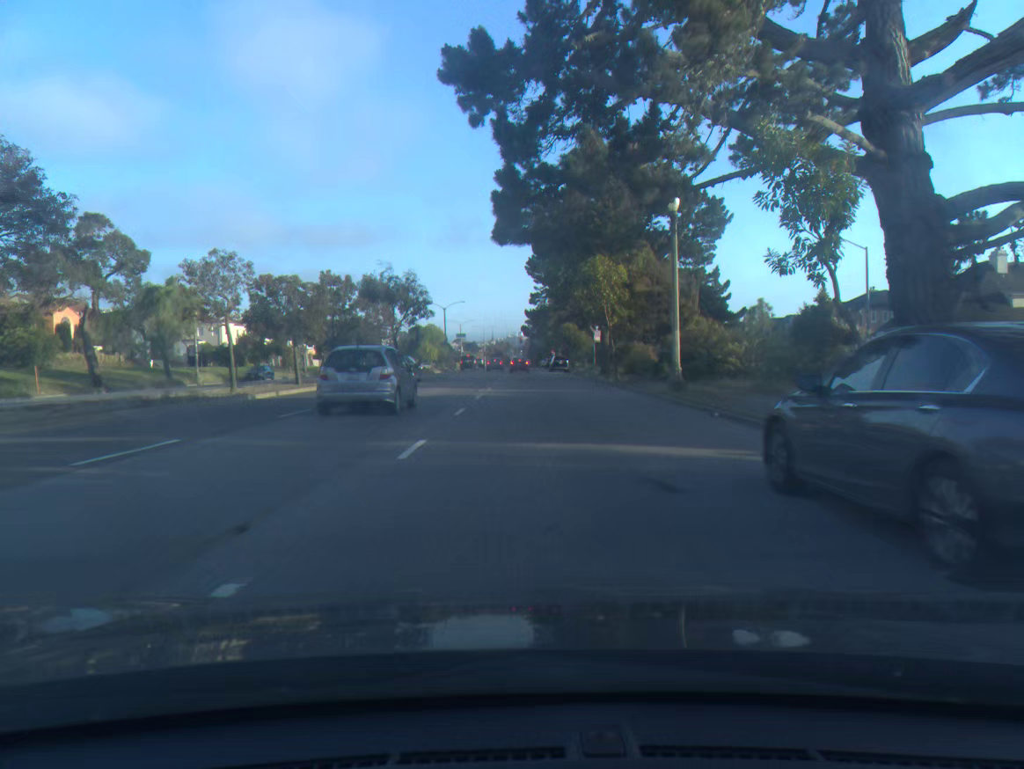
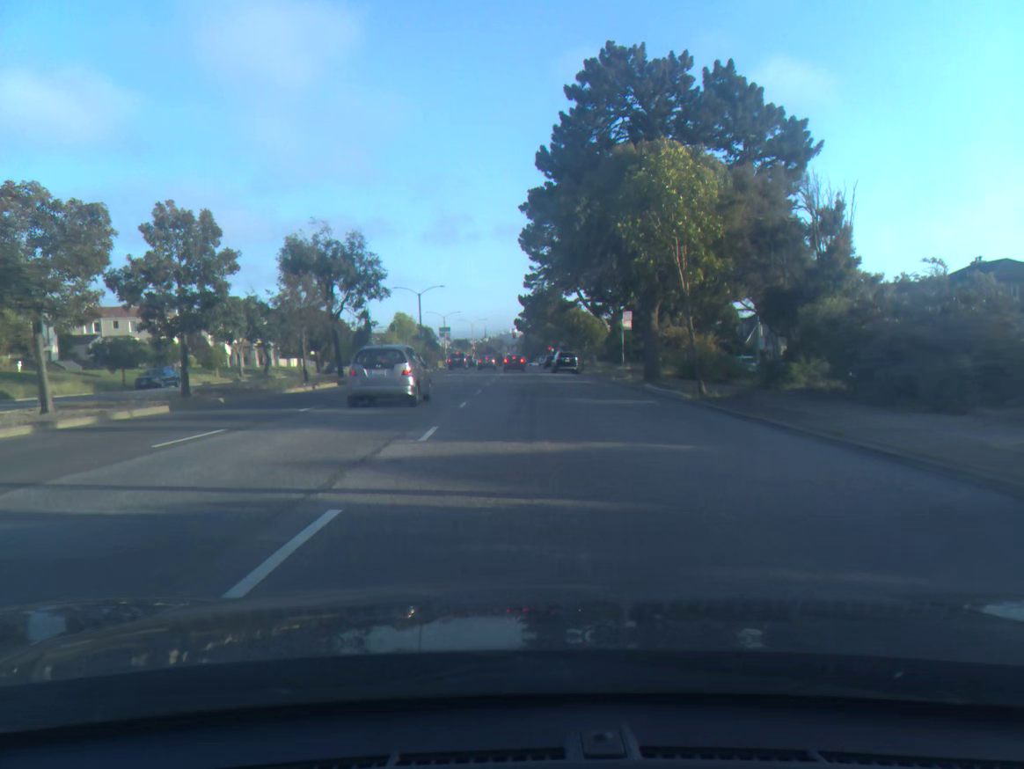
(+0.1, +20.0) m; 0°
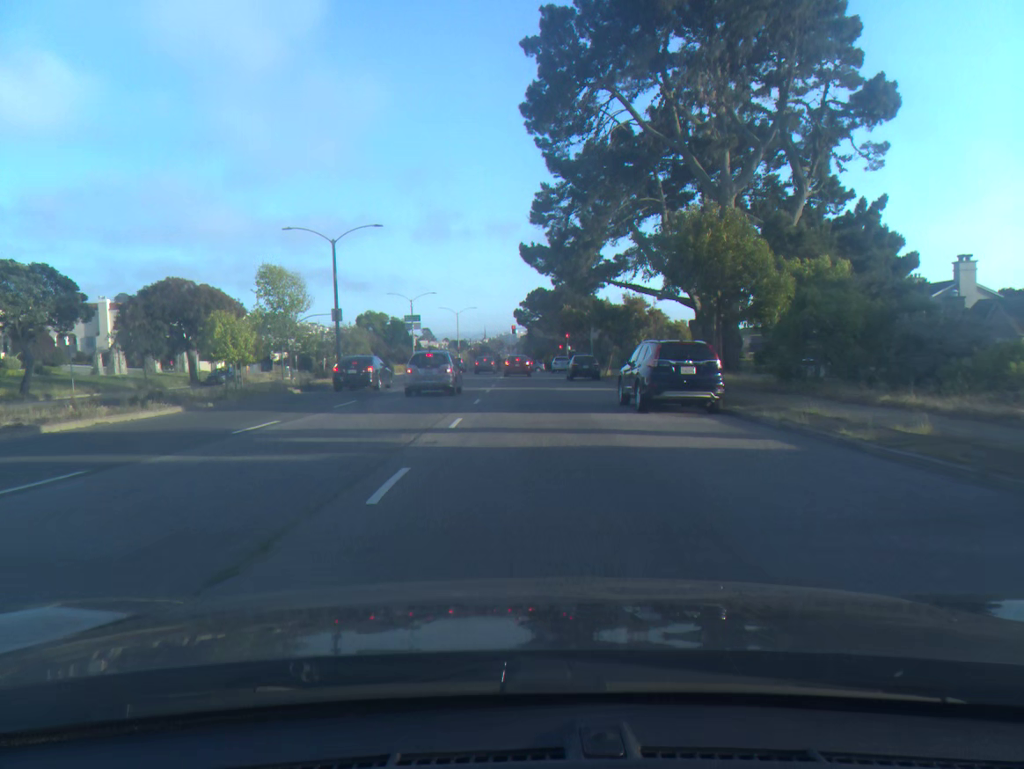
(-0.1, +41.3) m; 0°
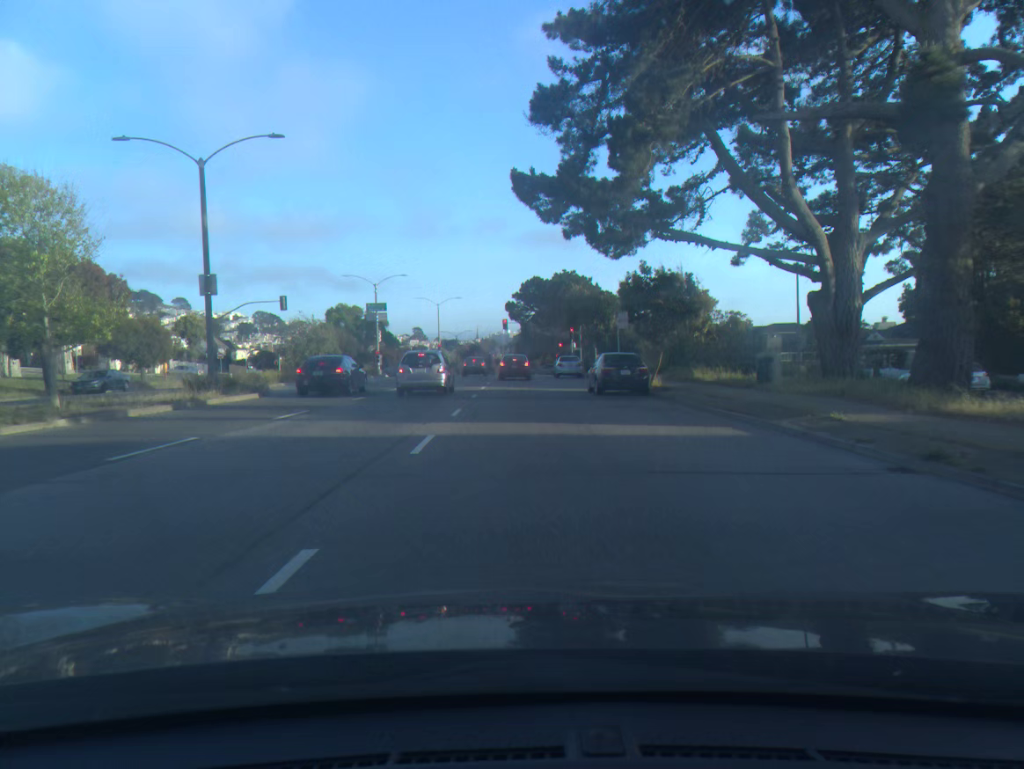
(+0.1, +18.9) m; +1°
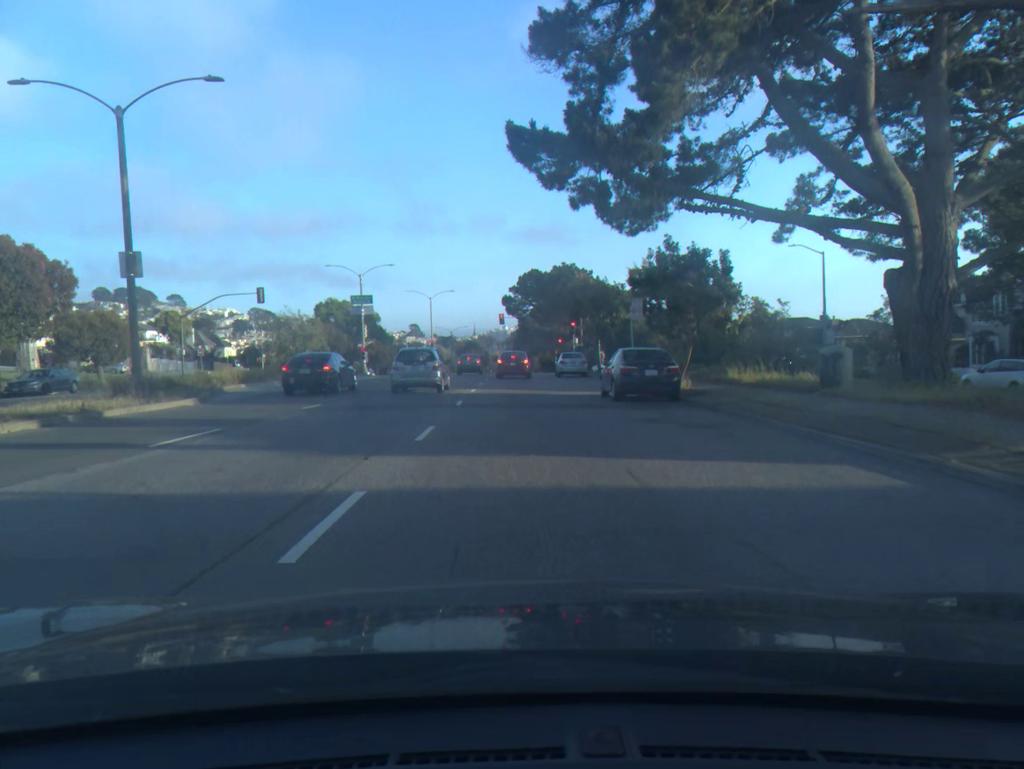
(0.0, +5.4) m; 0°
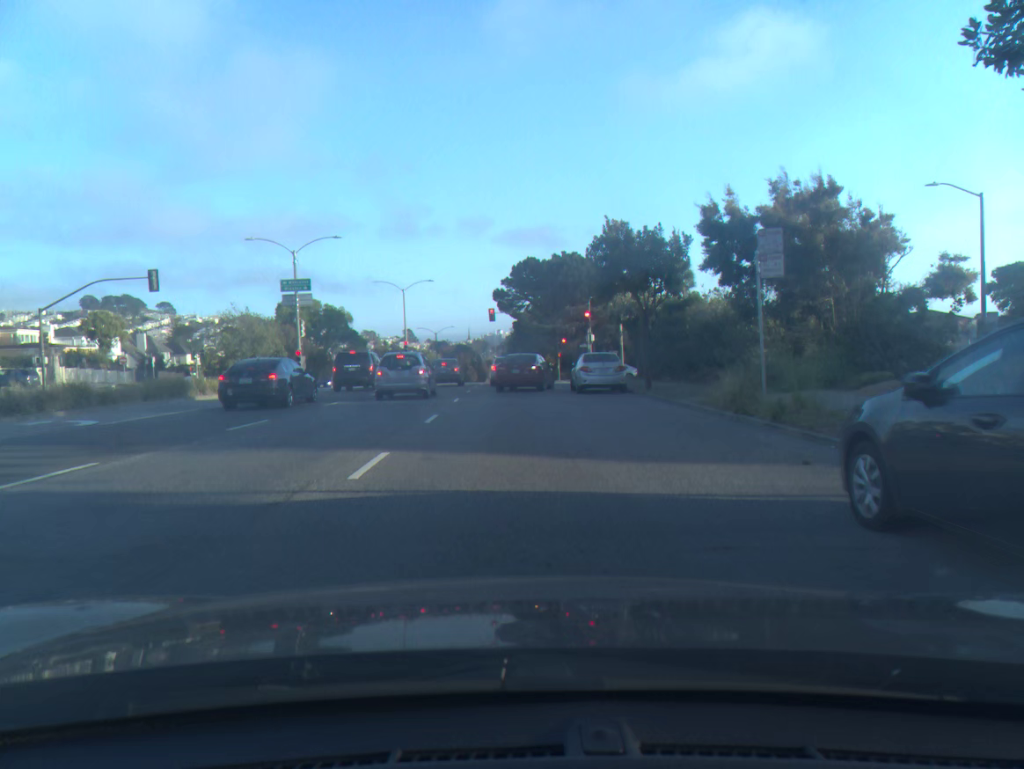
(0.0, +18.3) m; 0°
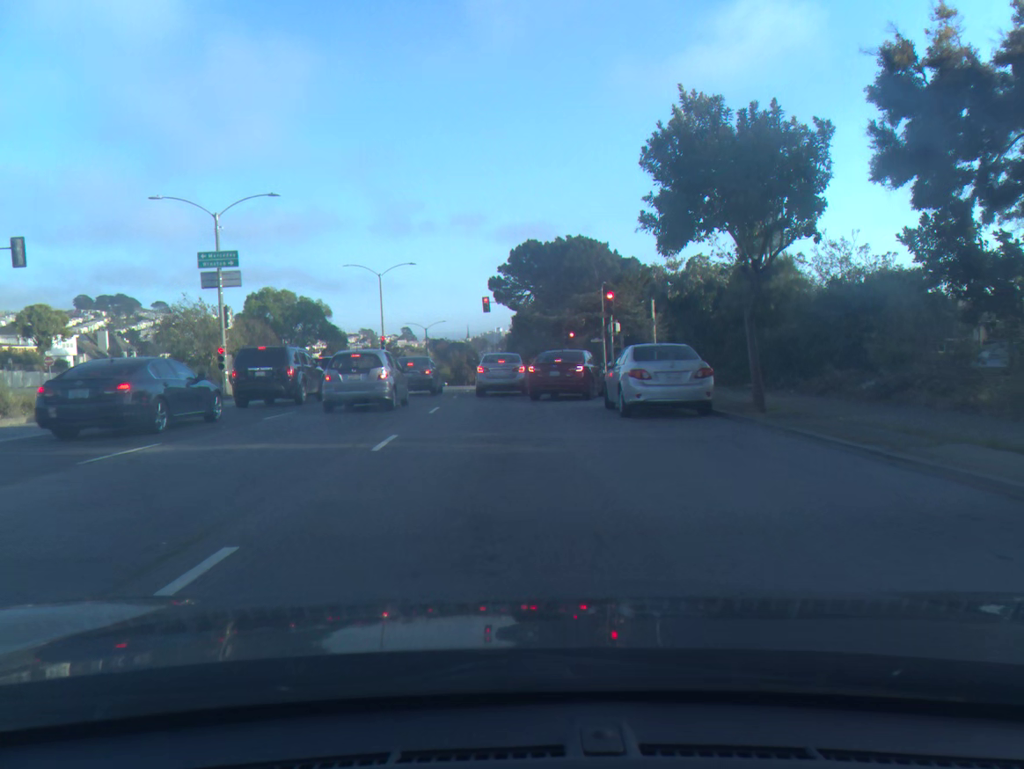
(0.0, +12.3) m; 0°
